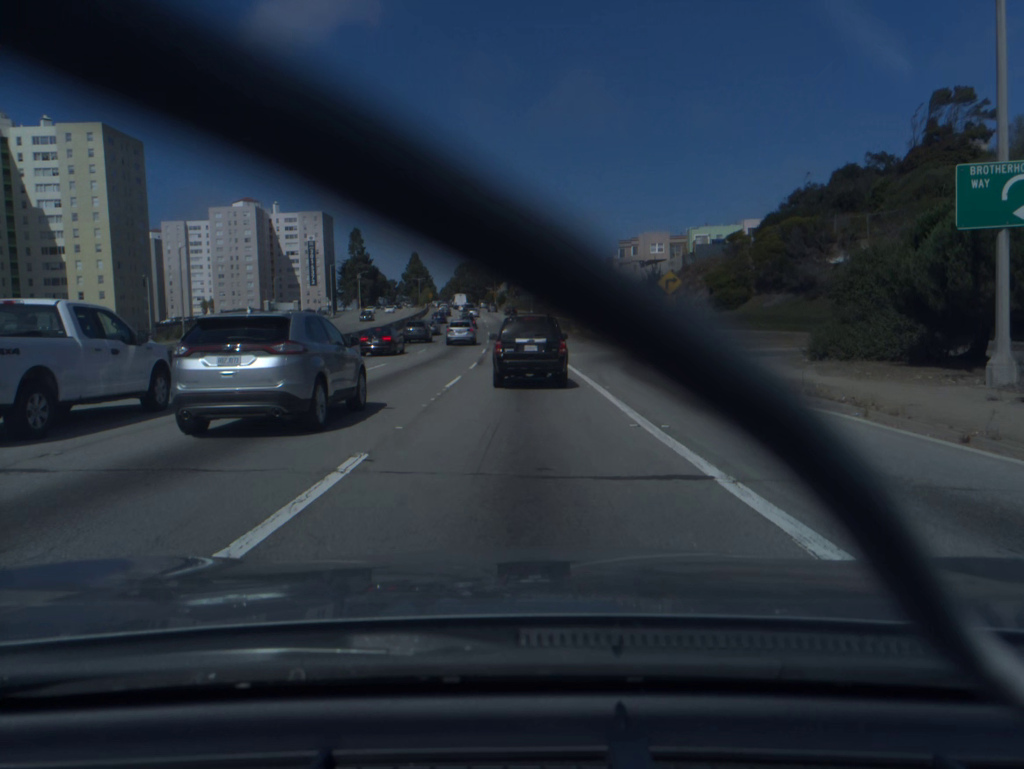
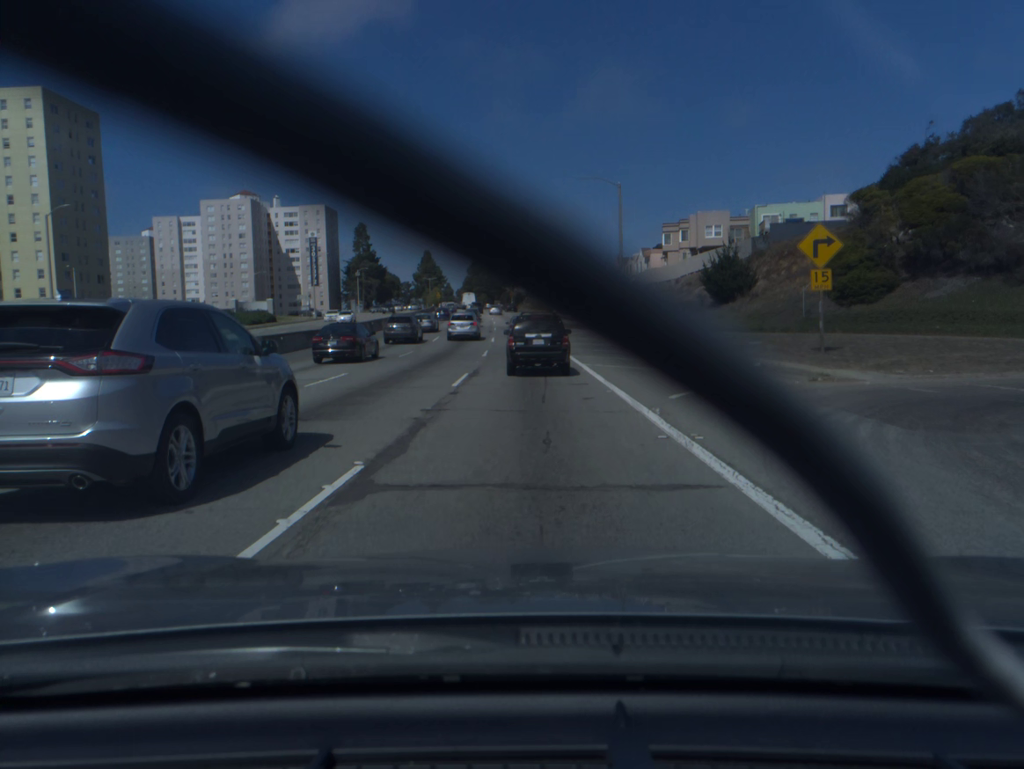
(-0.3, +24.6) m; -1°
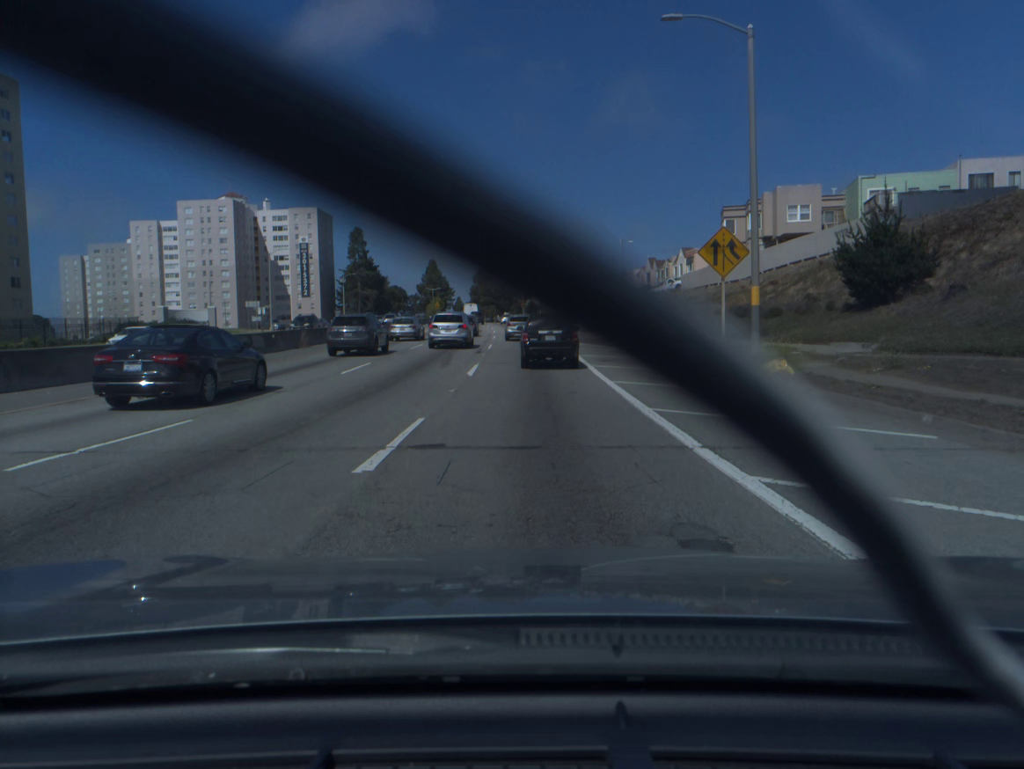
(-0.2, +25.8) m; -1°
